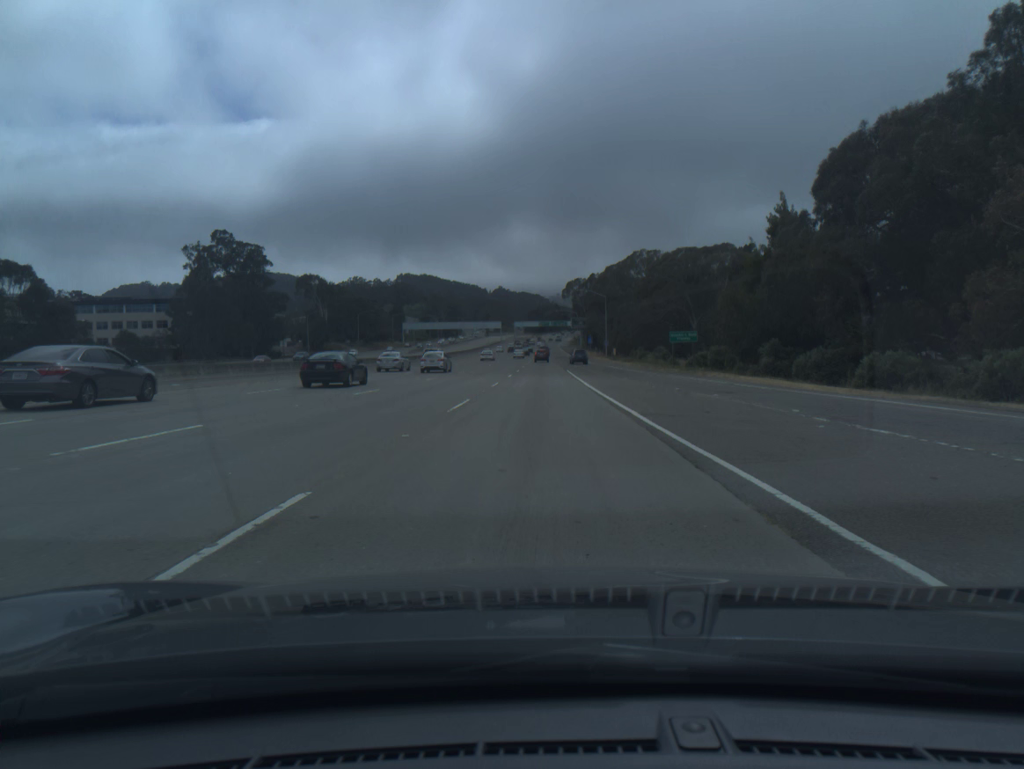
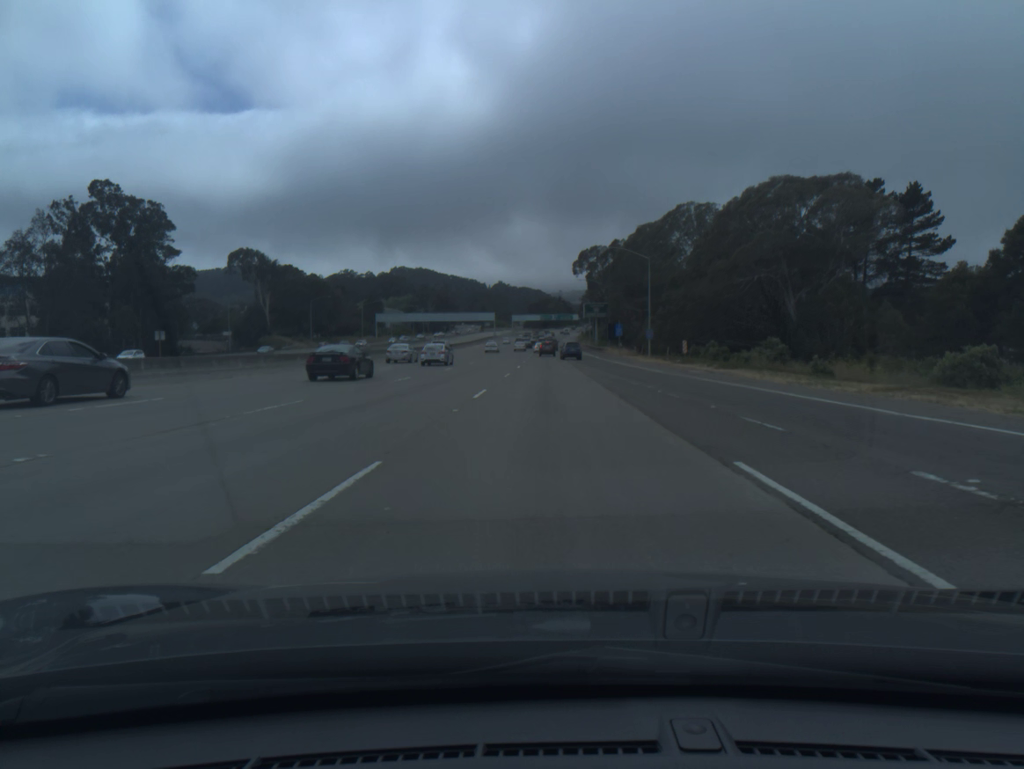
(-0.1, +54.0) m; 0°
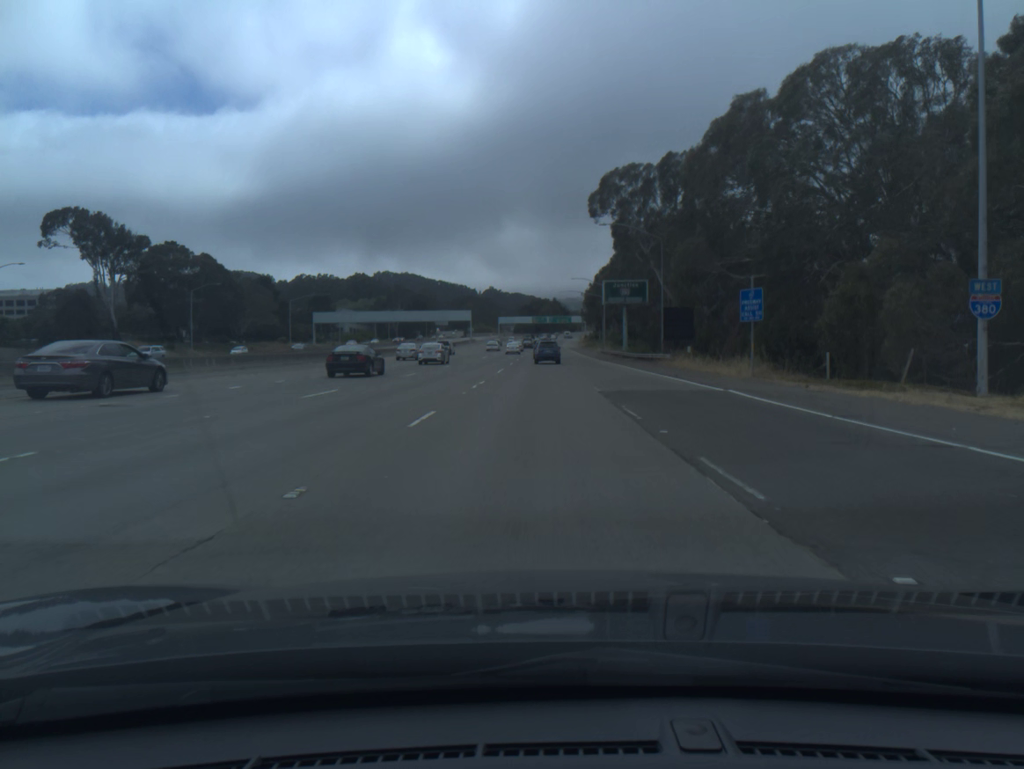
(+0.6, +67.2) m; 0°
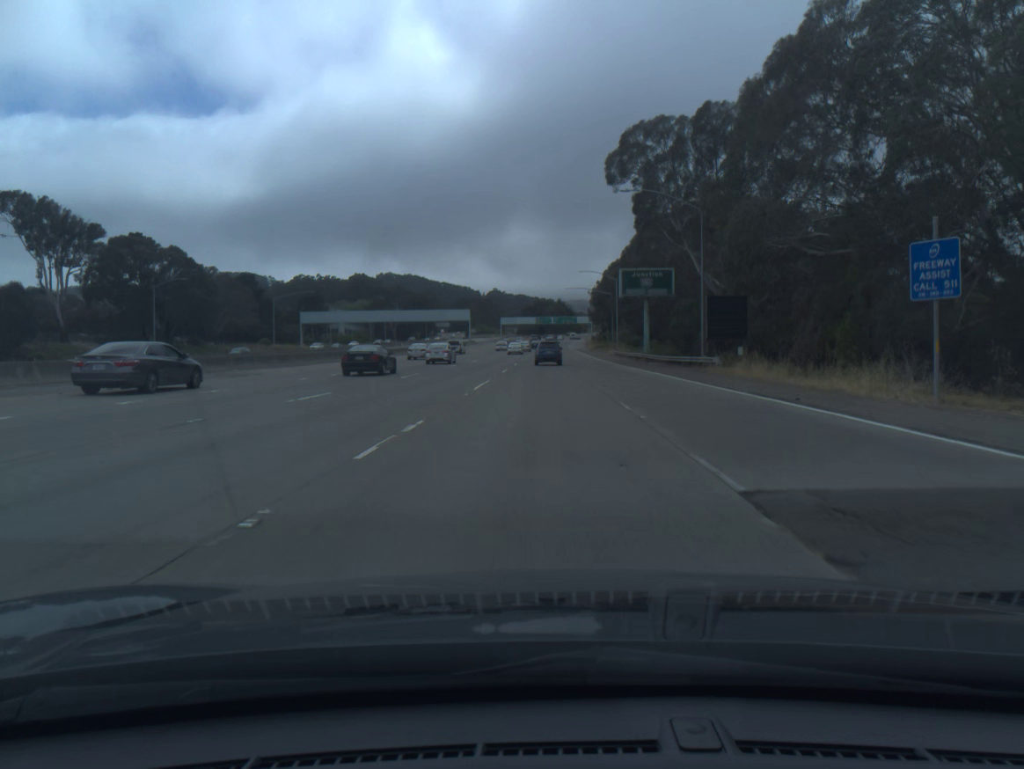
(0.0, +15.7) m; 0°
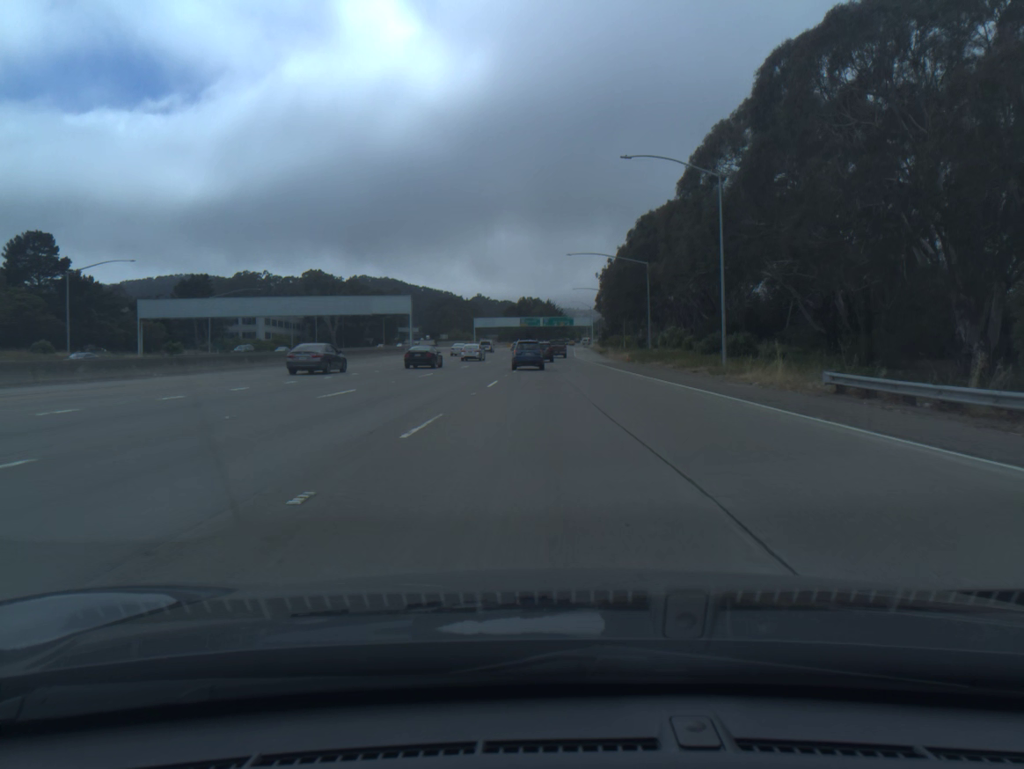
(+0.2, +72.0) m; +1°
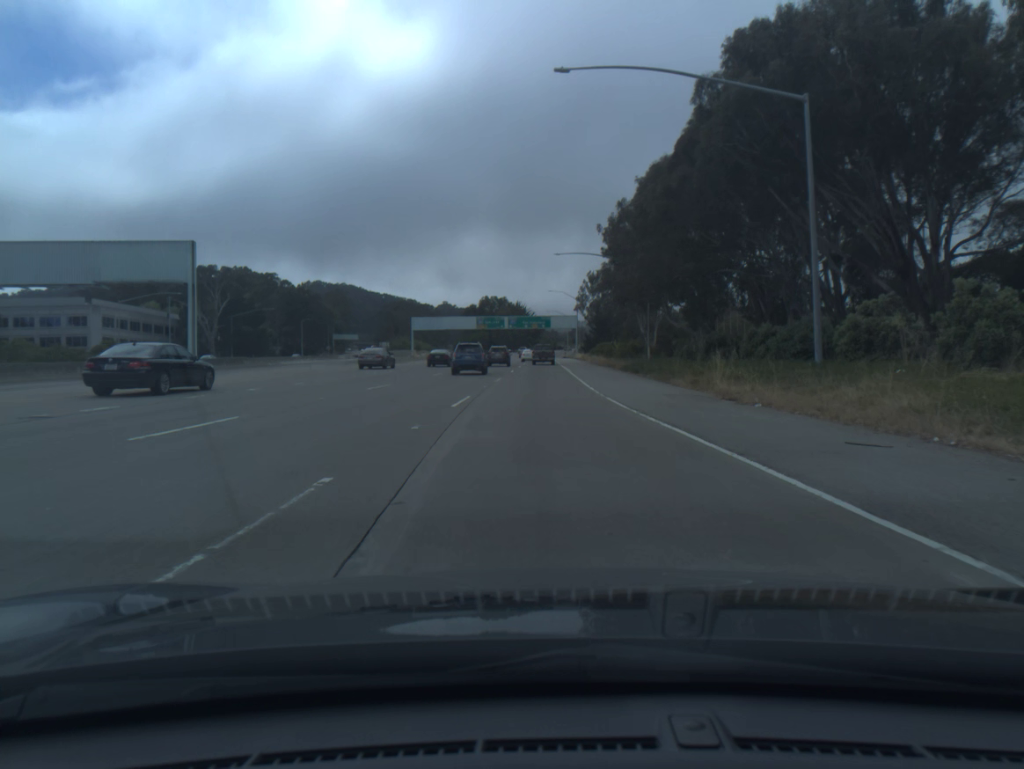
(+1.2, +66.2) m; +2°
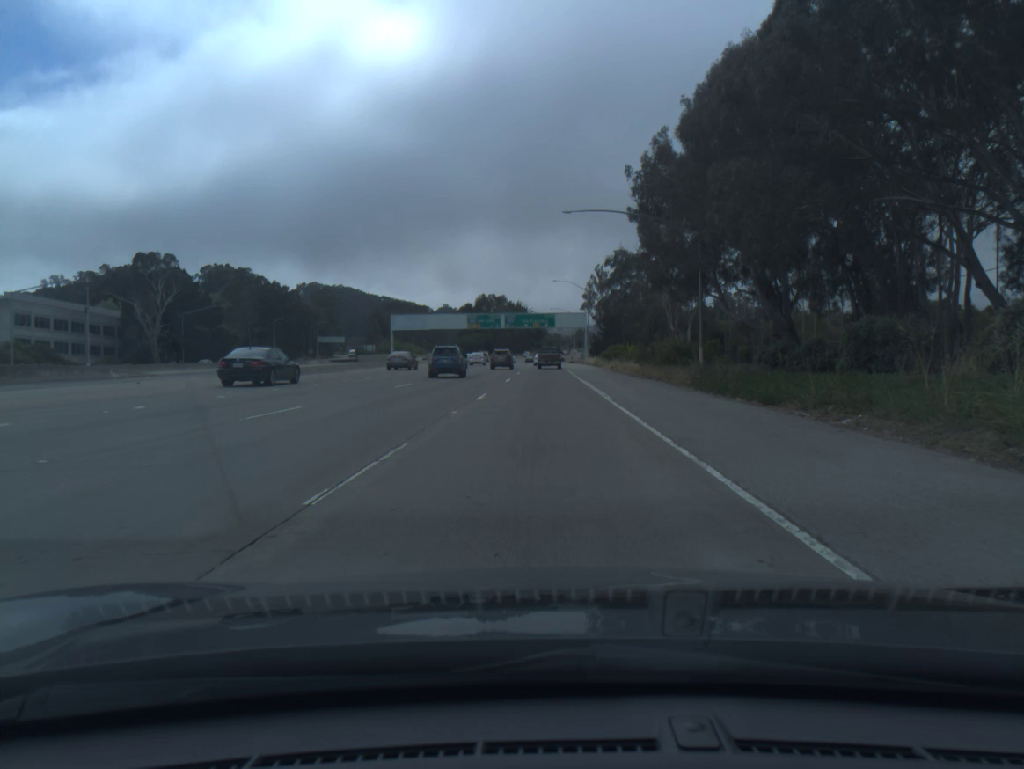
(-0.1, +25.8) m; 0°
